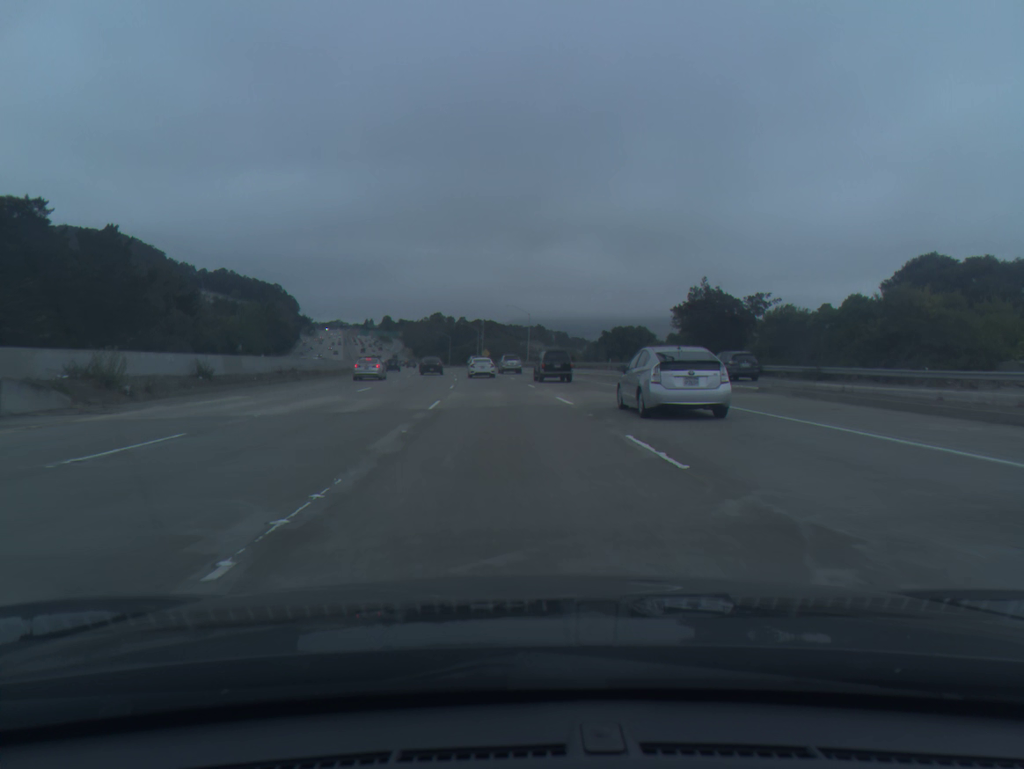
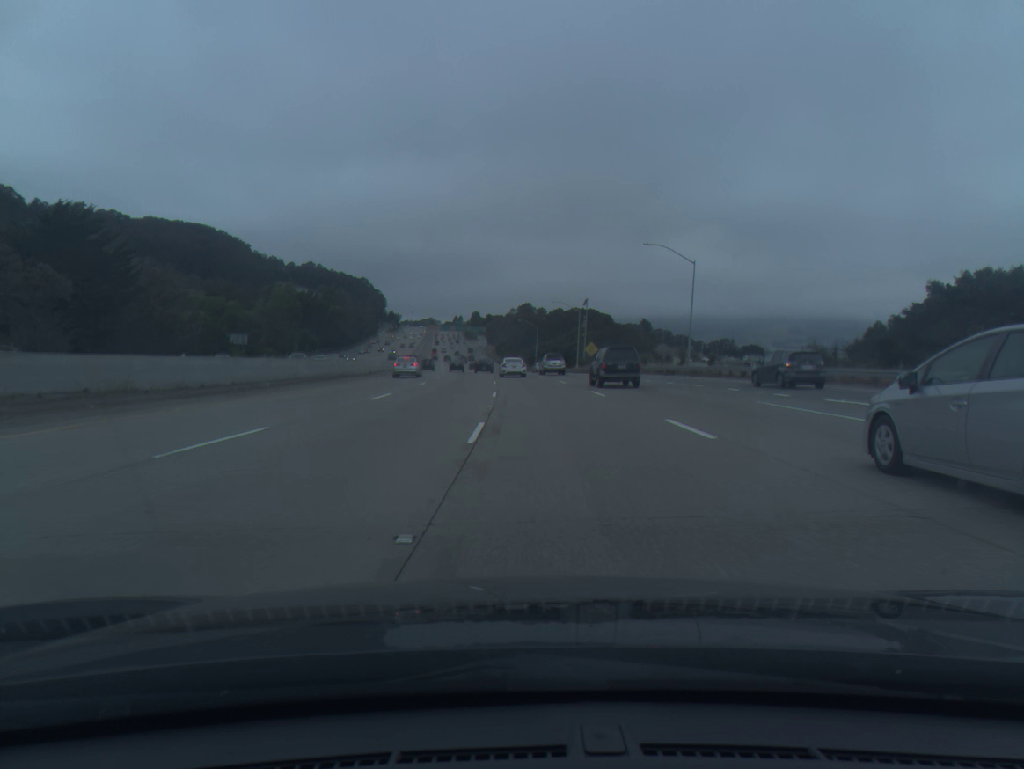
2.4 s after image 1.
(-4.5, +66.5) m; -7°
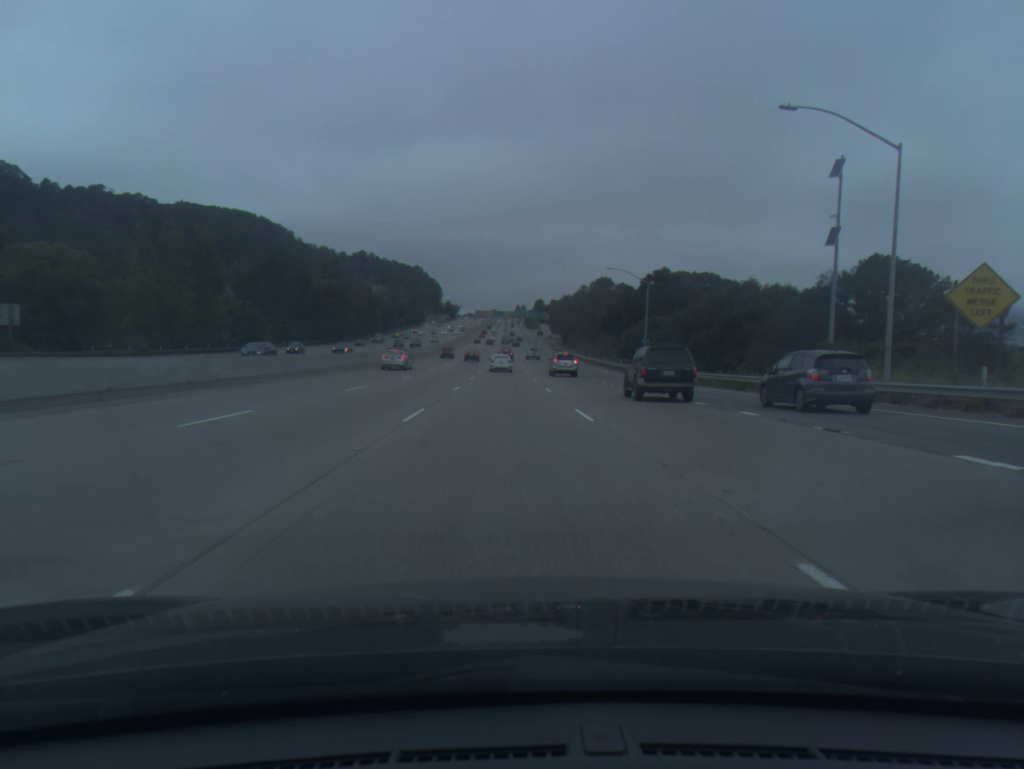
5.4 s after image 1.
(-2.0, +83.9) m; -5°
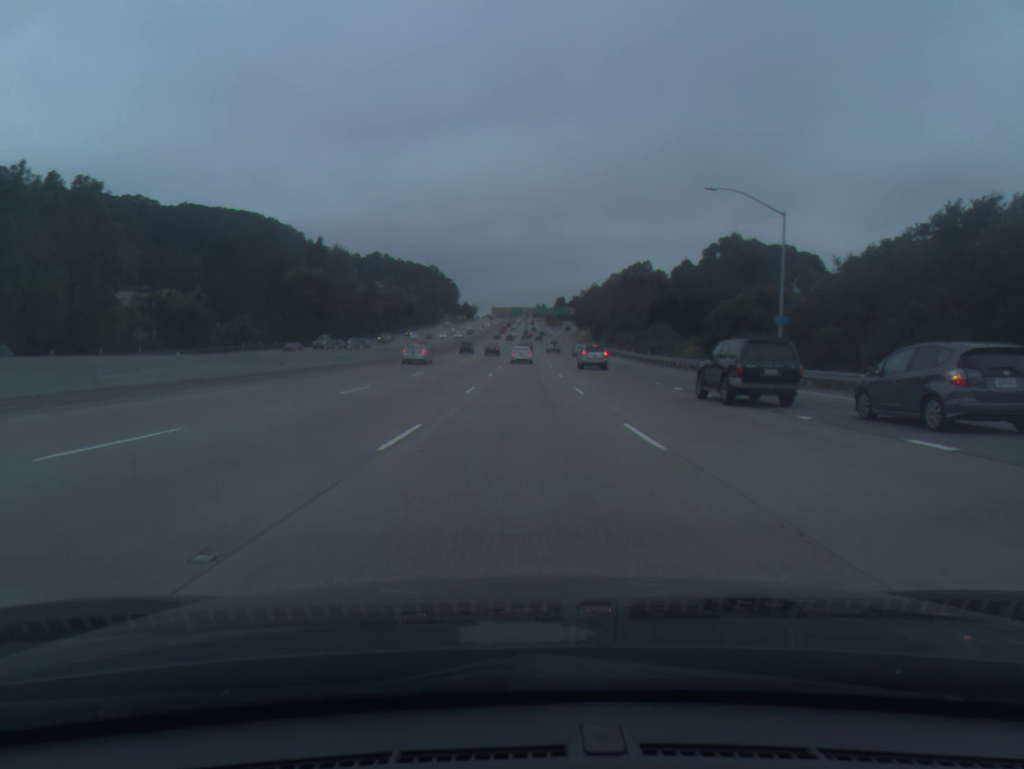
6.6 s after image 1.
(-0.7, +34.2) m; -2°
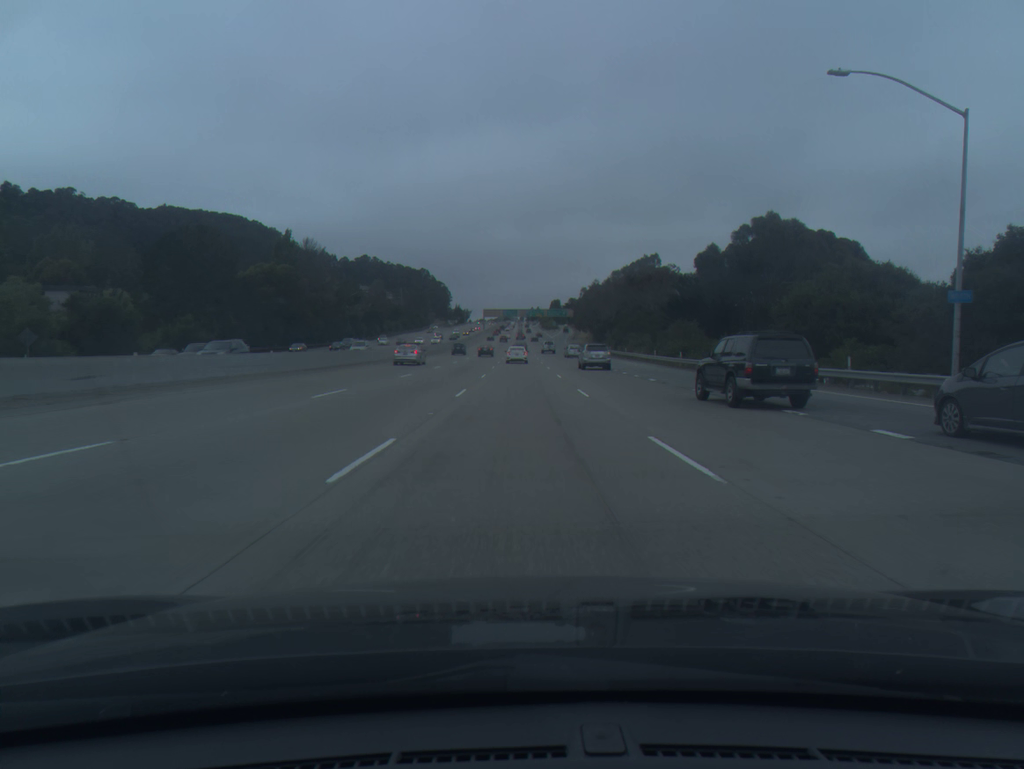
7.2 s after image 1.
(+0.1, +17.3) m; 0°
